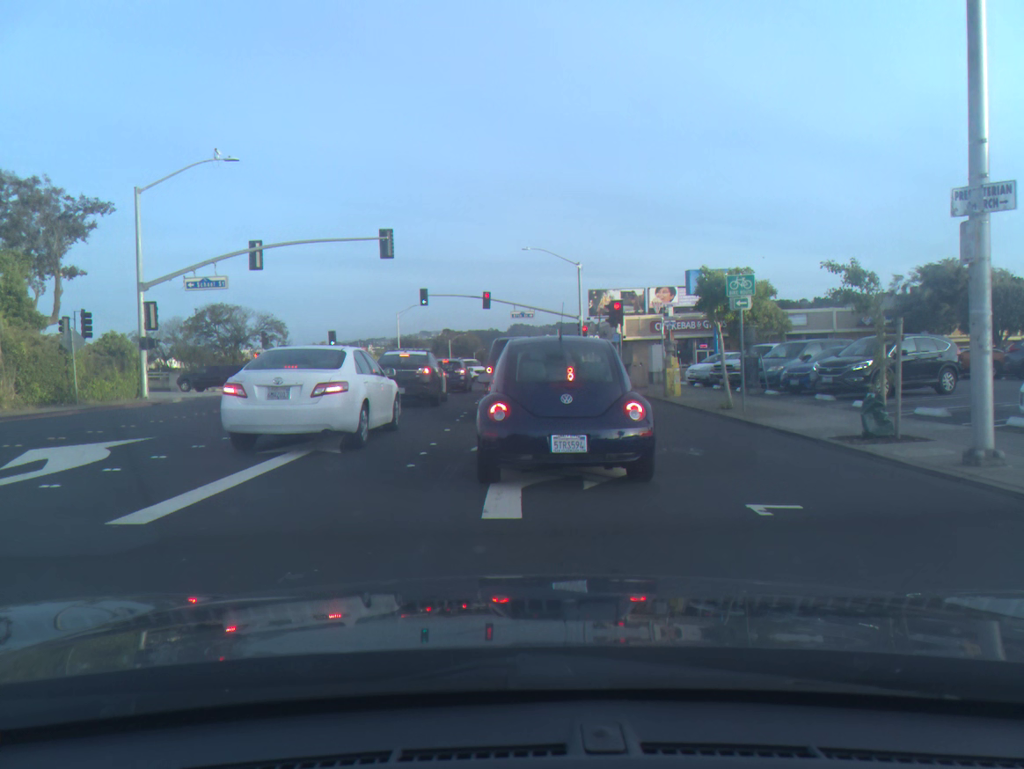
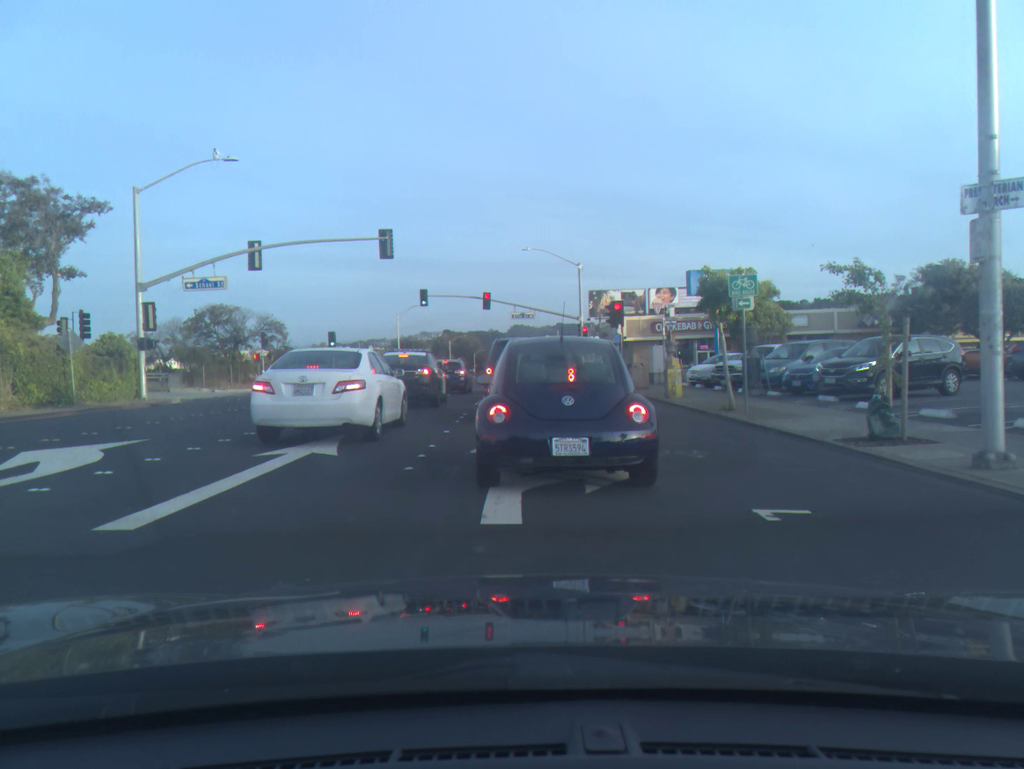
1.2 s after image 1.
(0.0, +0.2) m; 0°
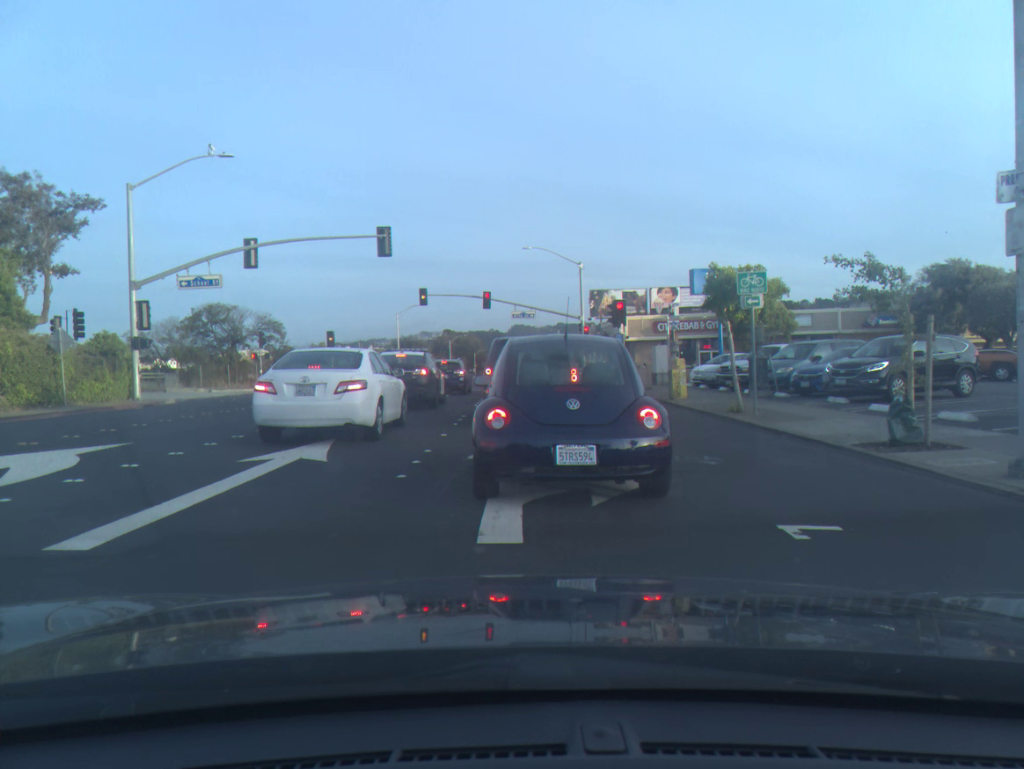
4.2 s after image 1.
(0.0, +0.6) m; 0°
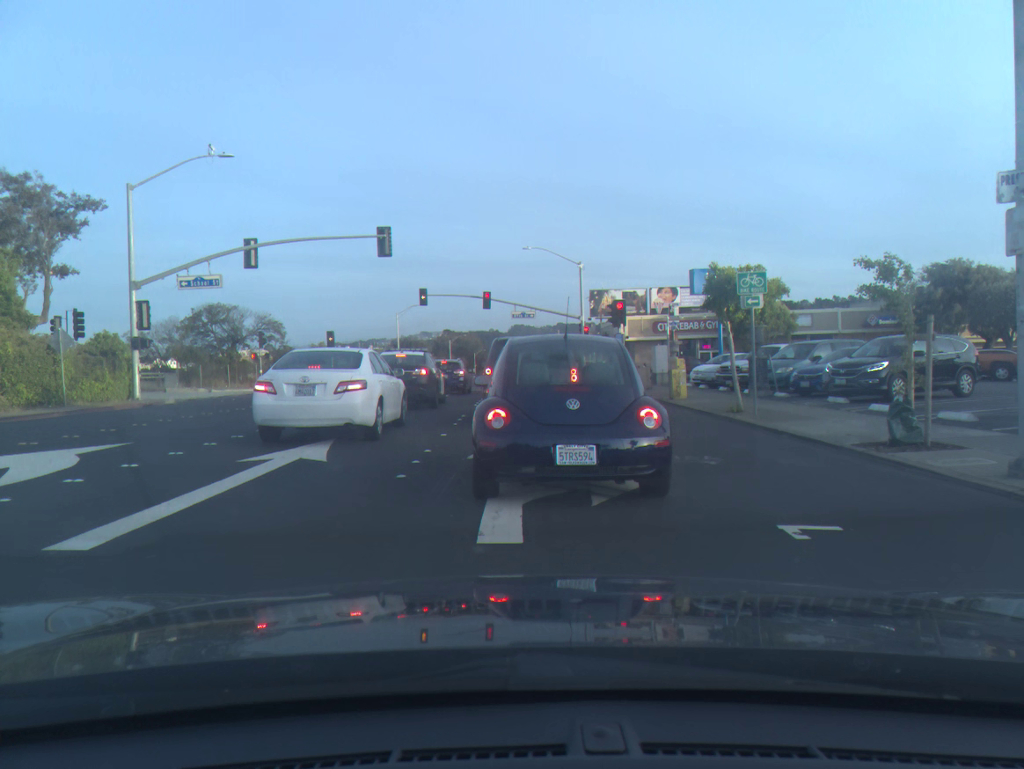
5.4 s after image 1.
(0.0, 0.0) m; 0°
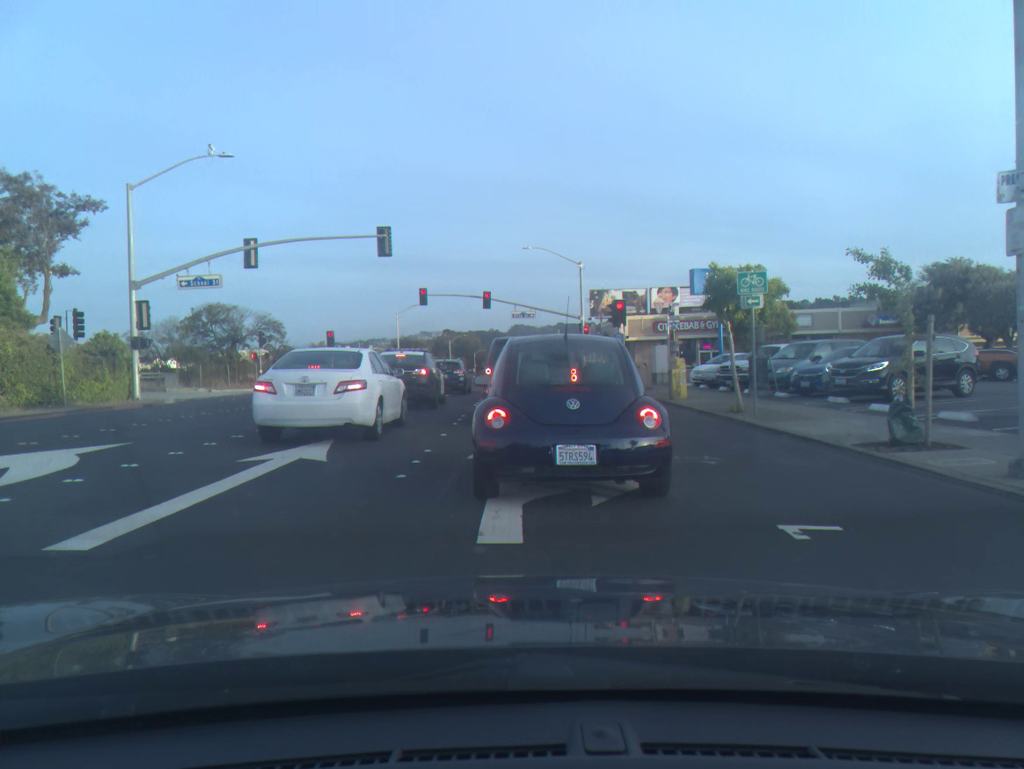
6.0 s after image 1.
(0.0, 0.0) m; 0°
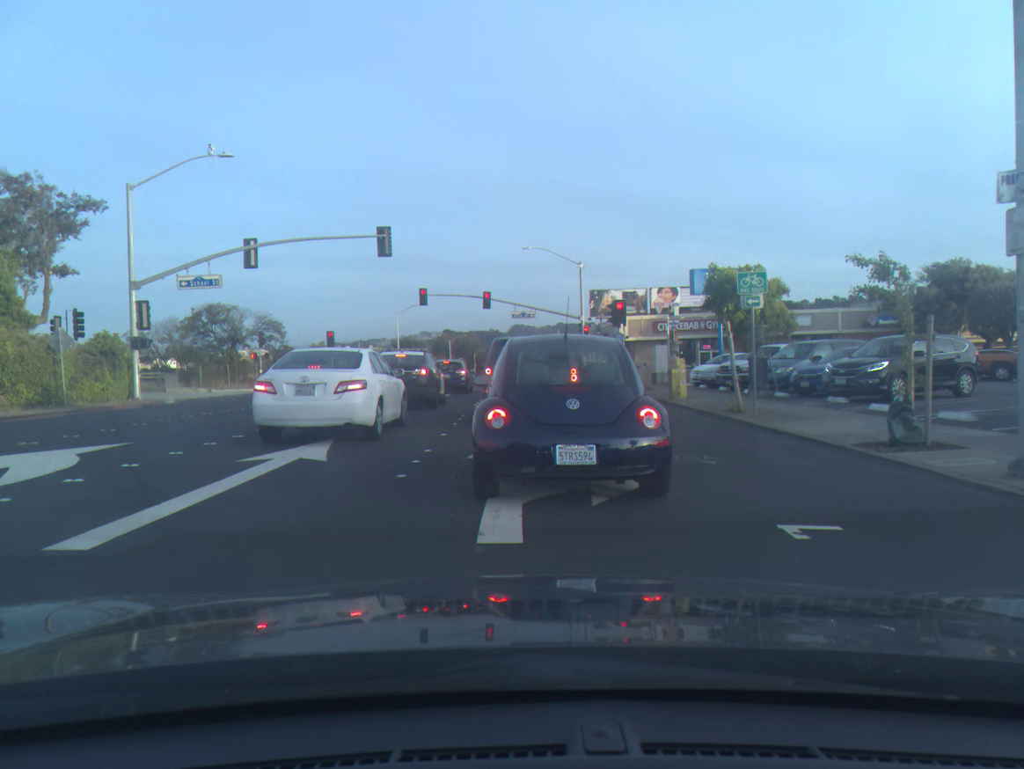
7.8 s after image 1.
(0.0, 0.0) m; 0°
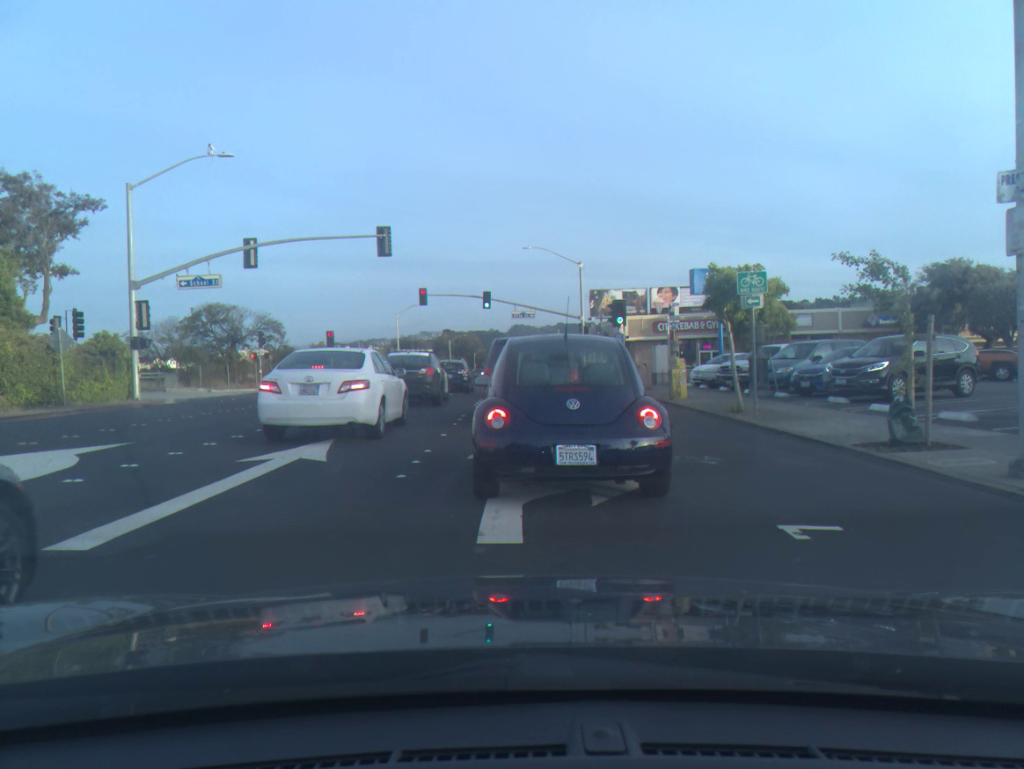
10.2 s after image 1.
(0.0, 0.0) m; 0°
